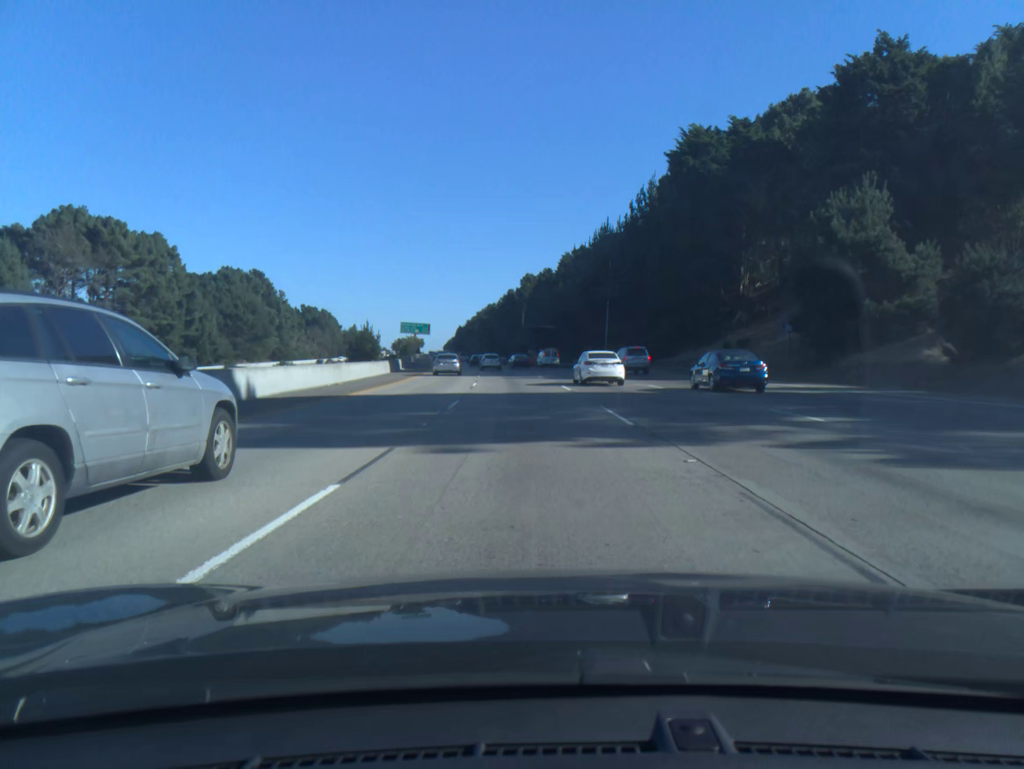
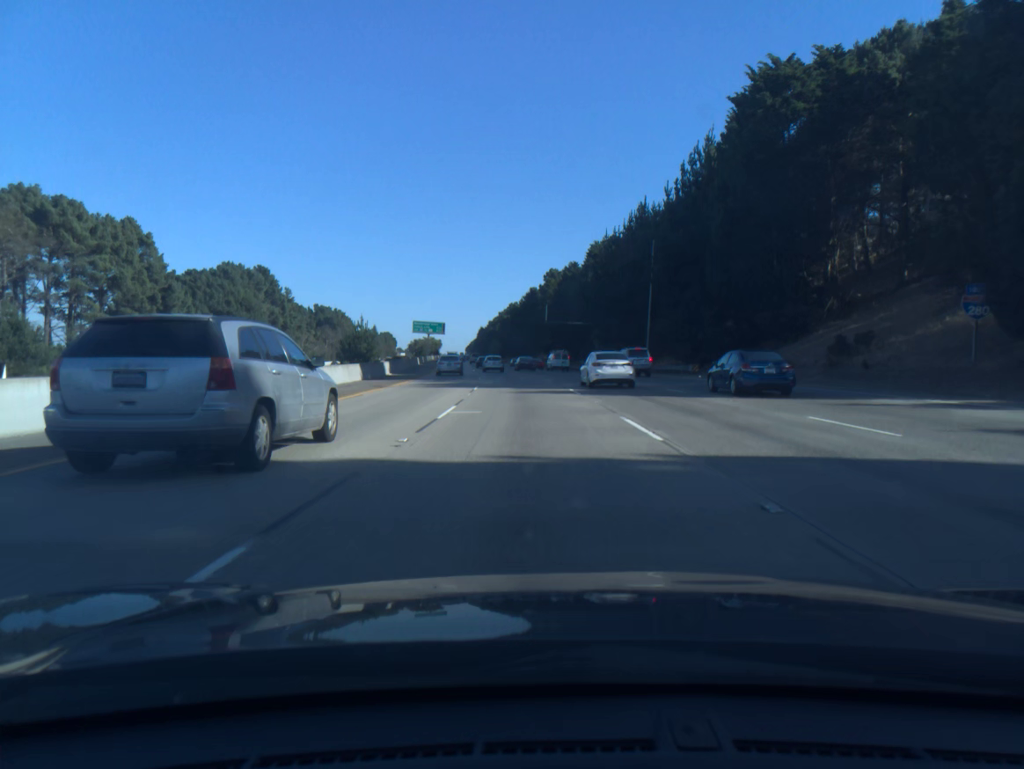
(-0.3, +17.1) m; -2°
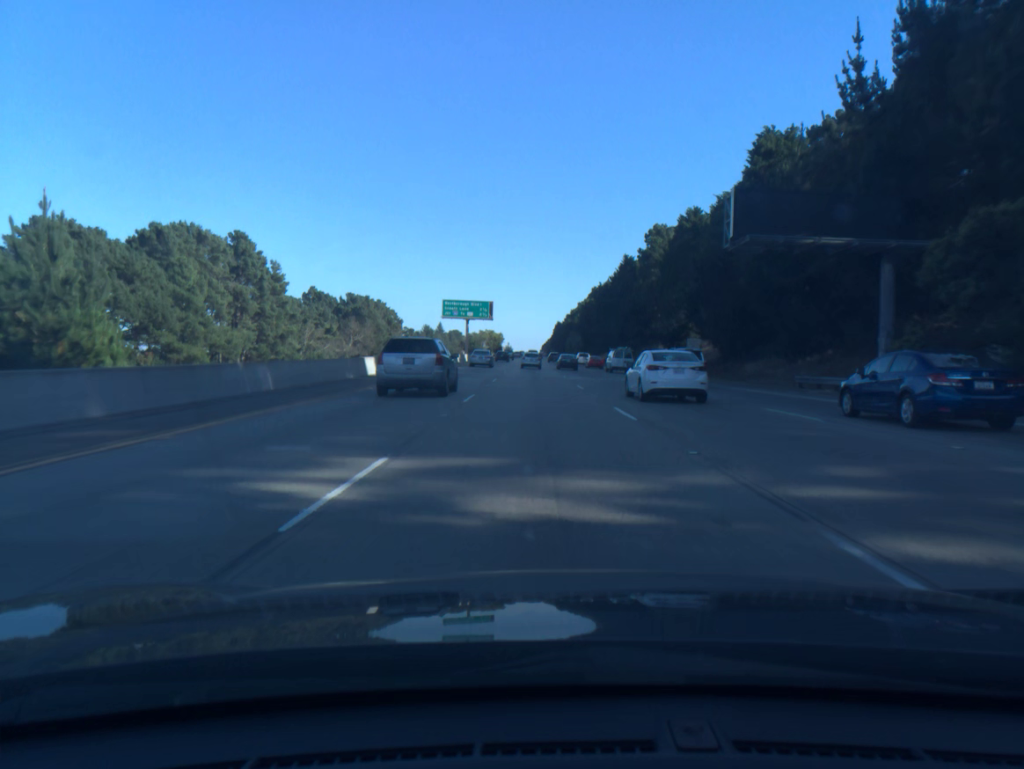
(-3.8, +68.7) m; -6°
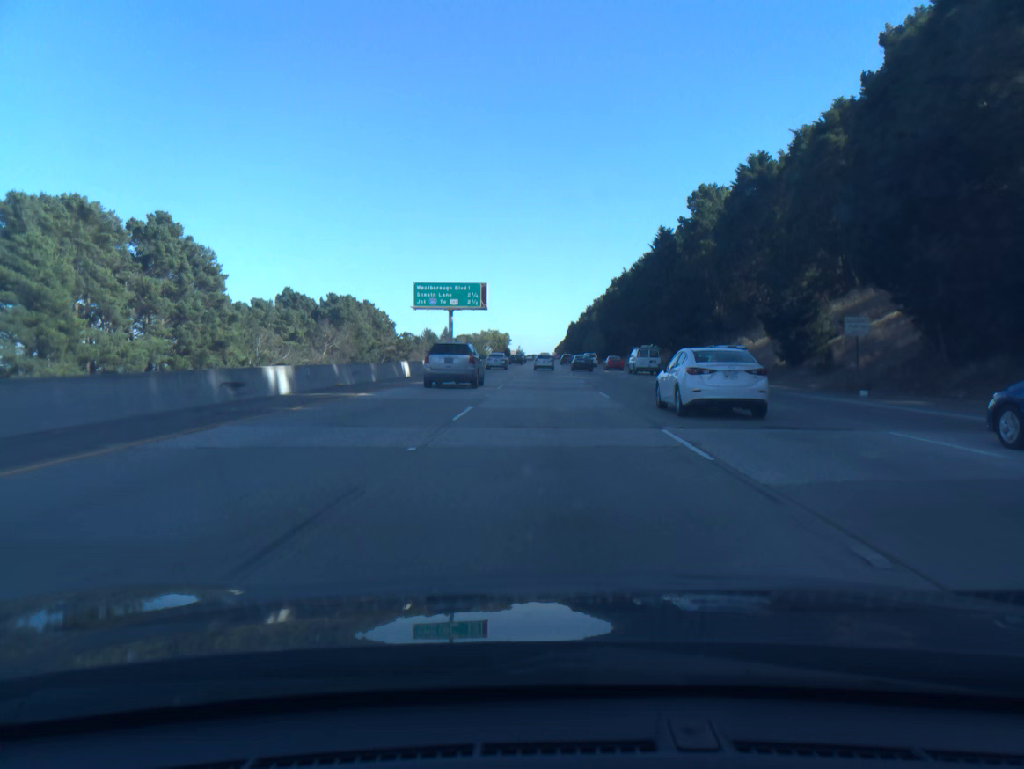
(-0.4, +34.7) m; -1°
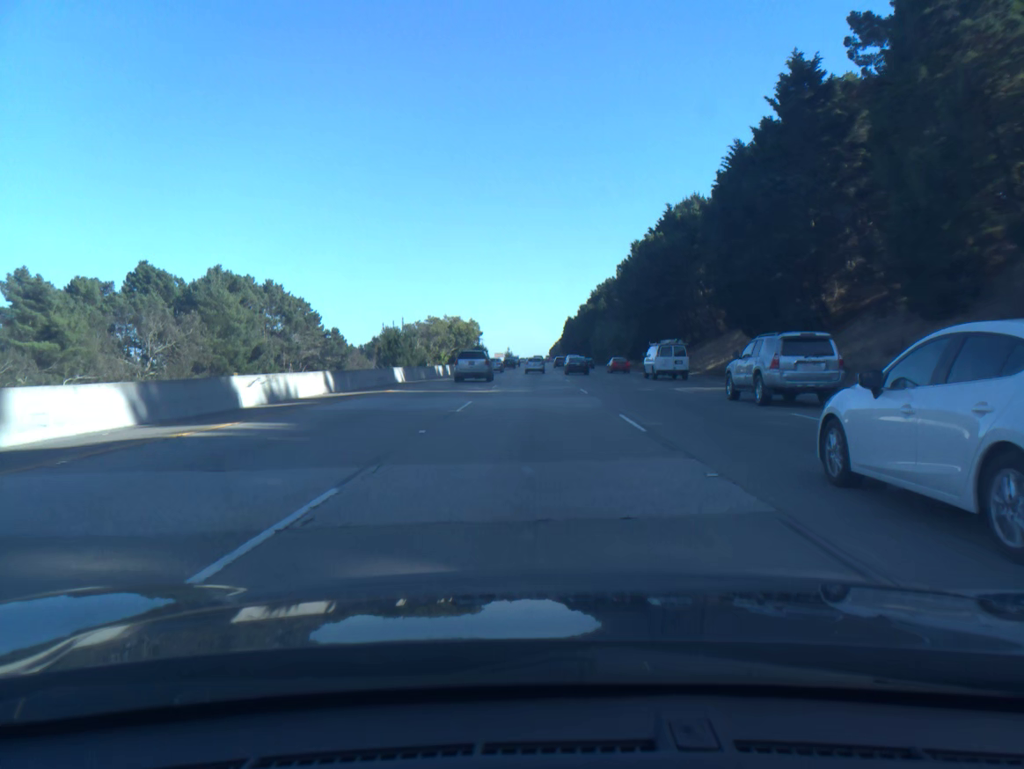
(+0.4, +69.7) m; 0°
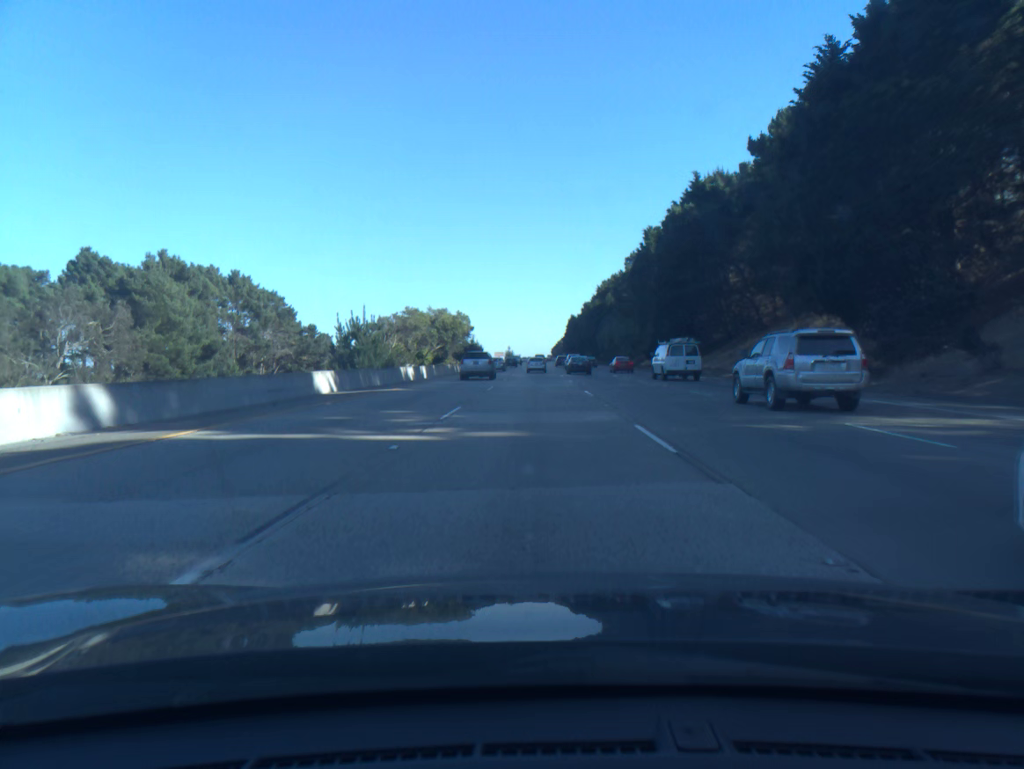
(0.0, +17.5) m; 0°
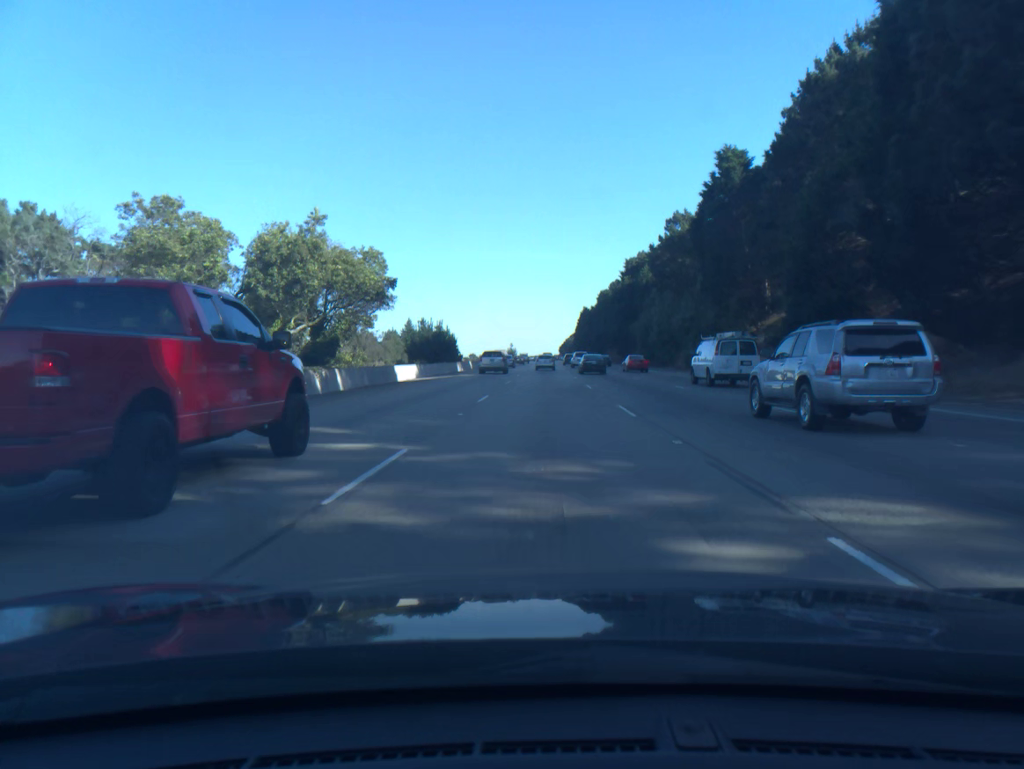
(-0.3, +52.7) m; -1°
